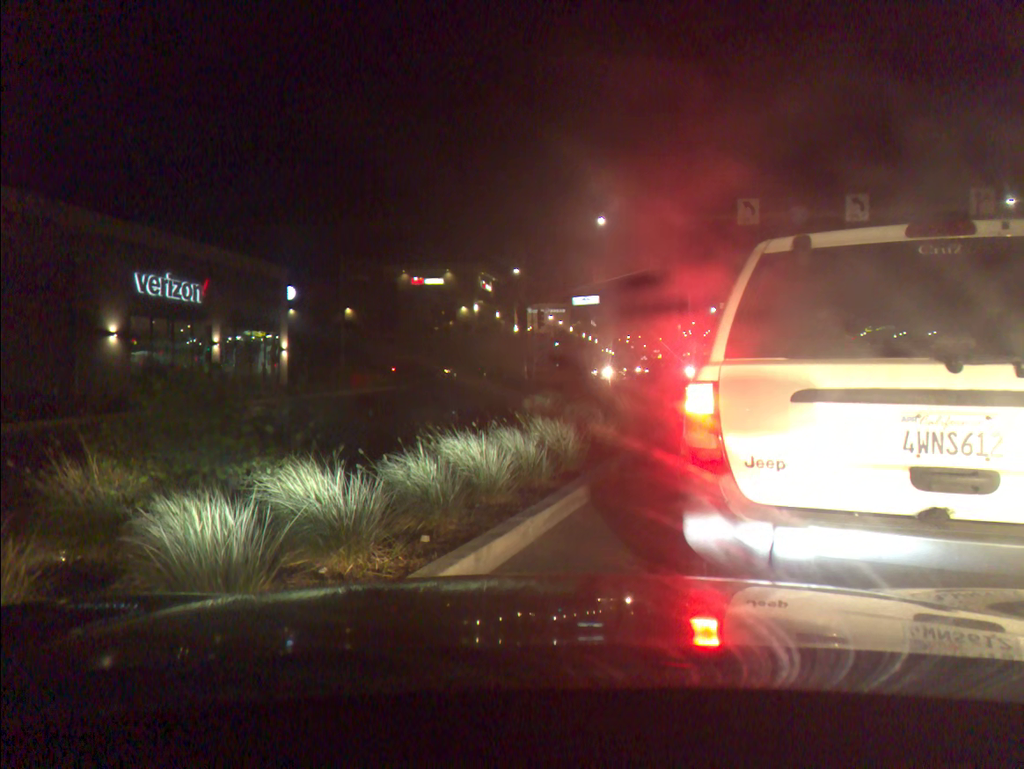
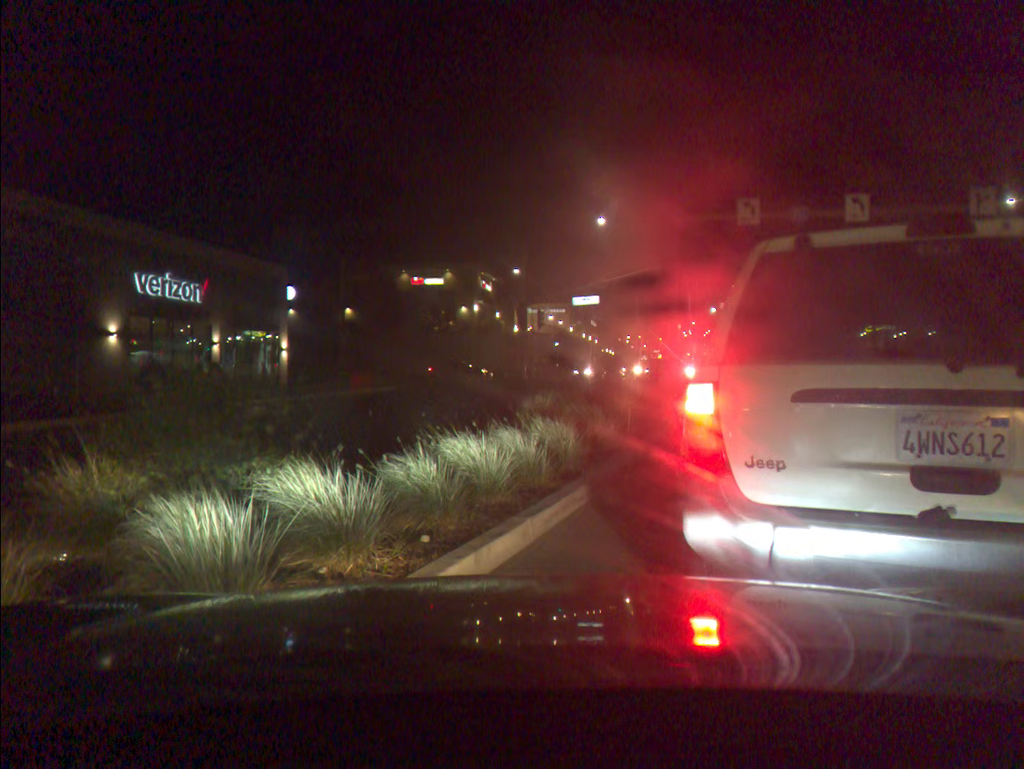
(0.0, 0.0) m; 0°
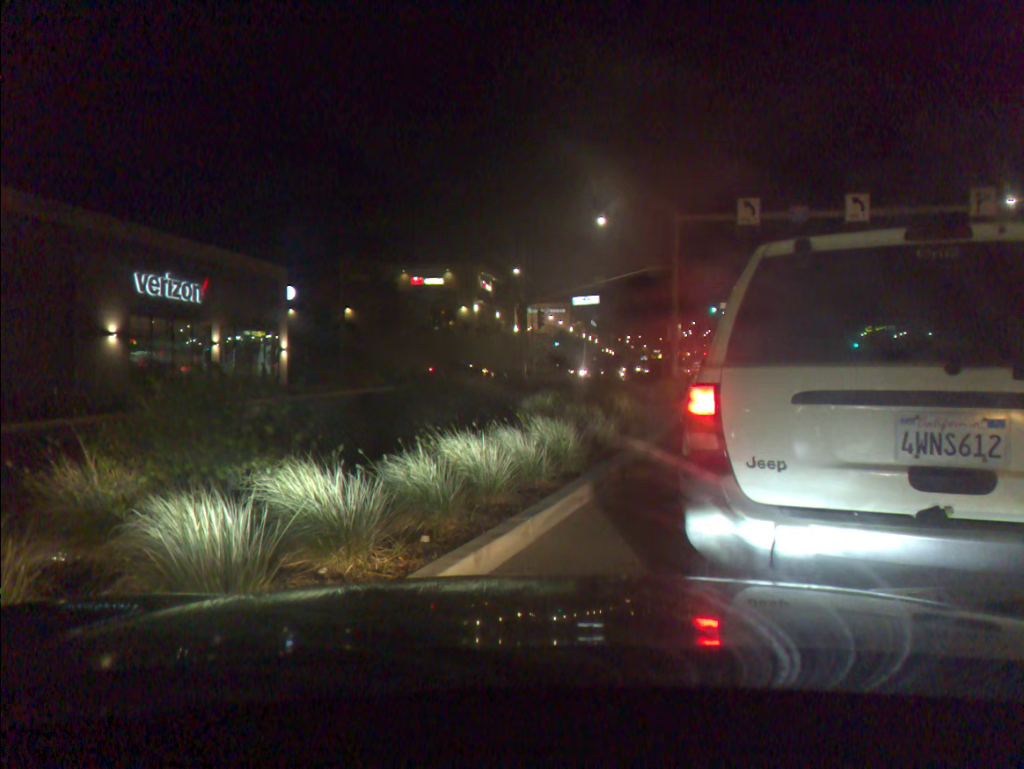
(0.0, 0.0) m; 0°
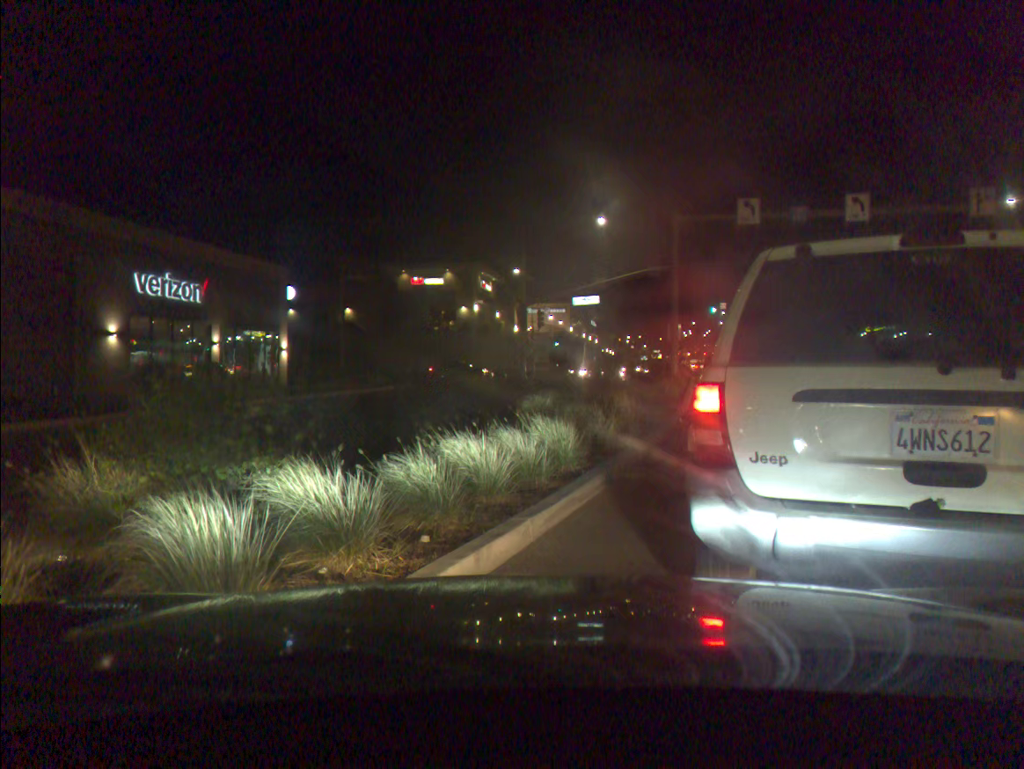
(0.0, 0.0) m; 0°
